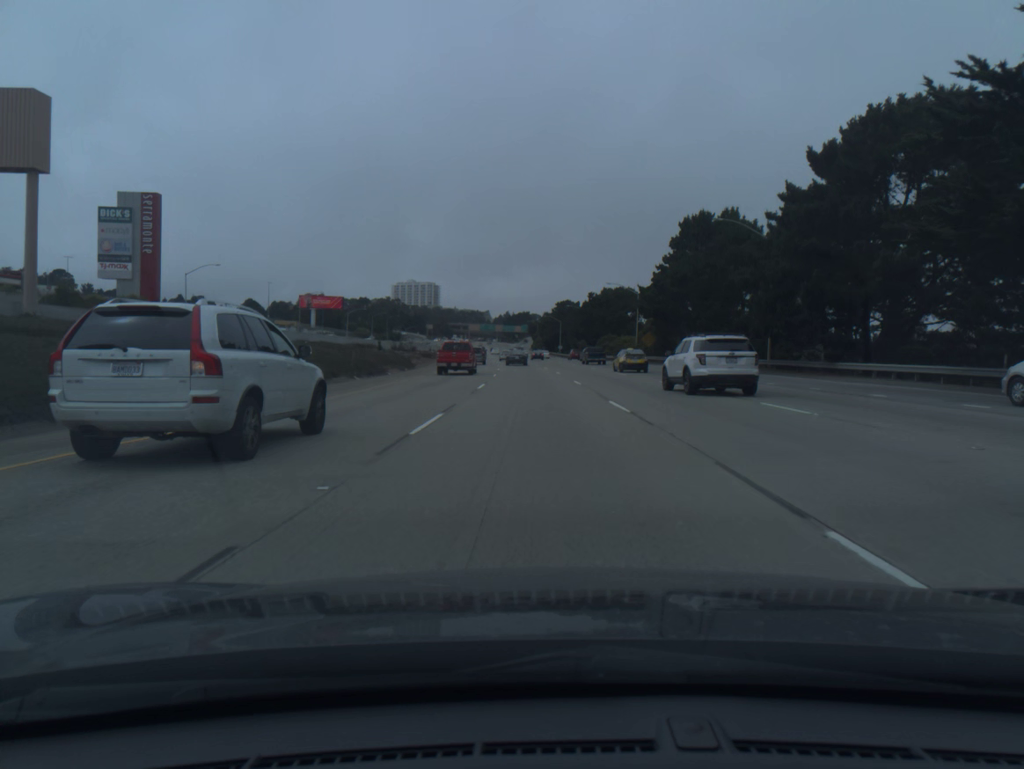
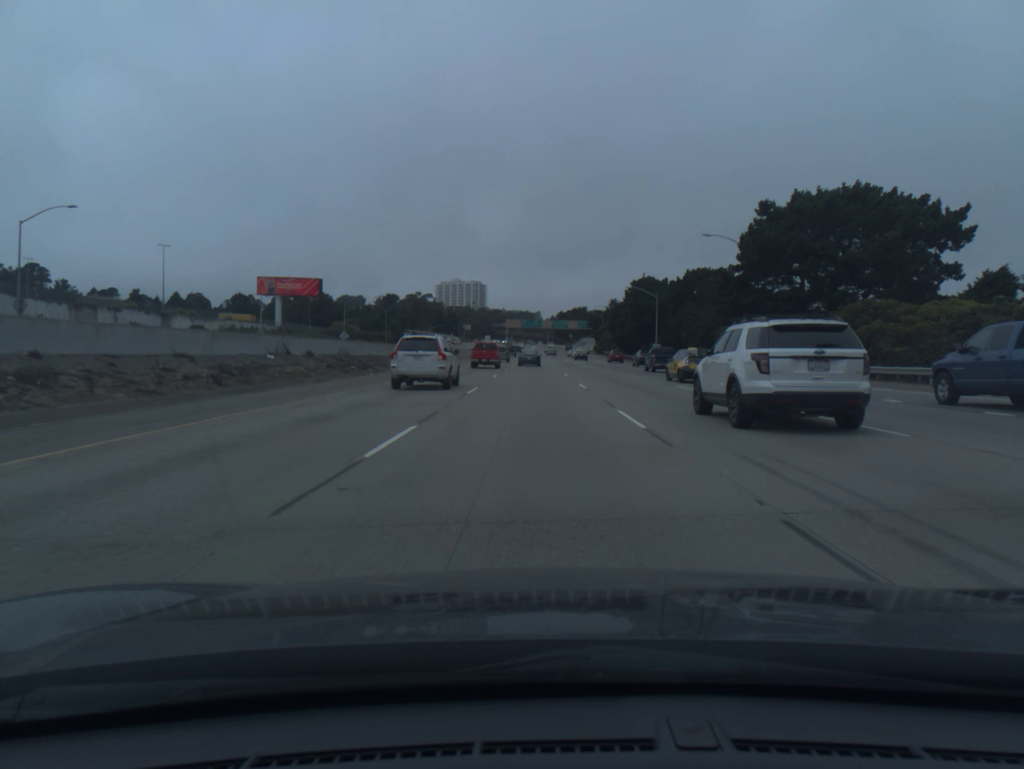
(-3.0, +91.1) m; -4°
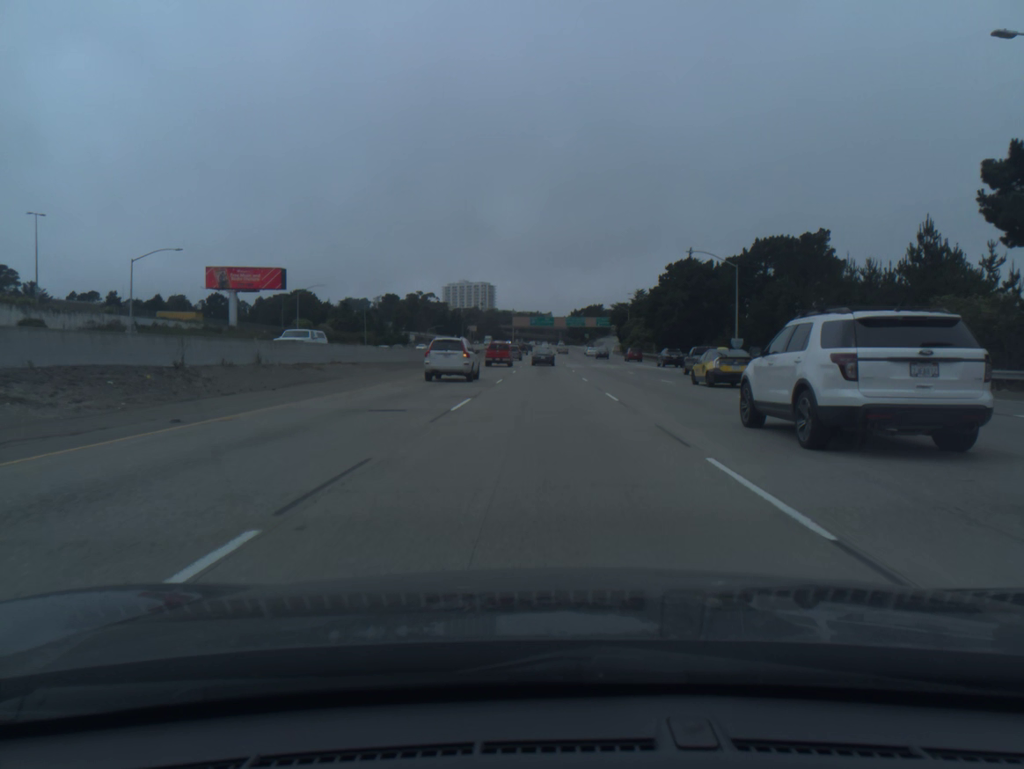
(-0.3, +36.6) m; -1°
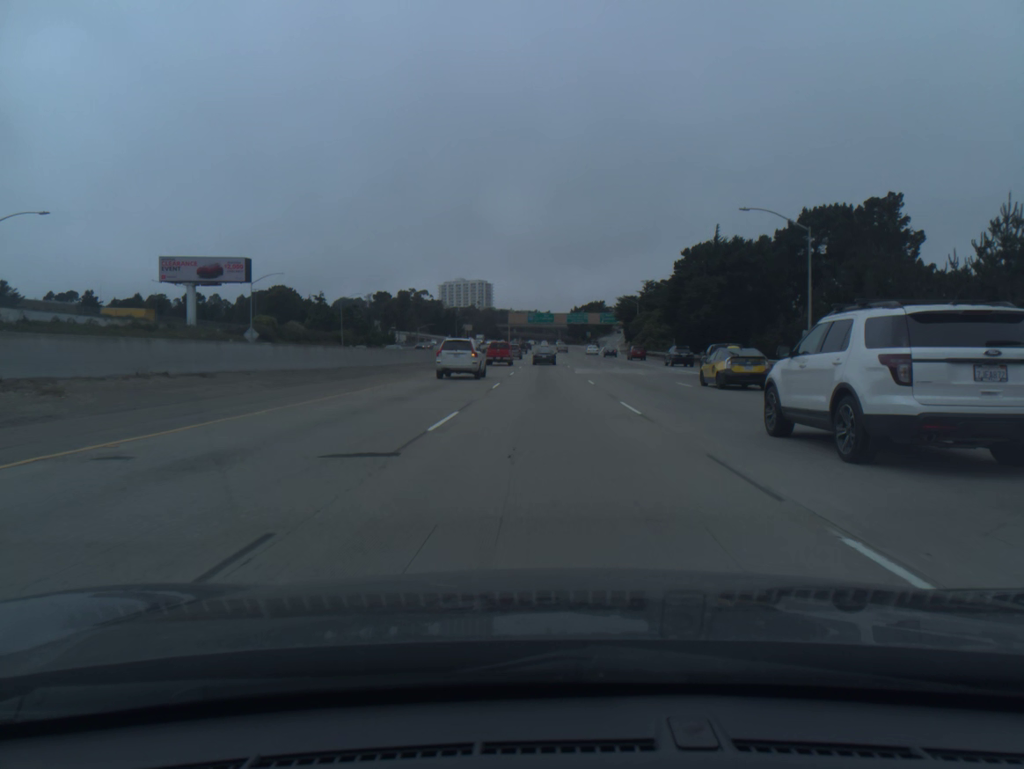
(0.0, +18.3) m; 0°
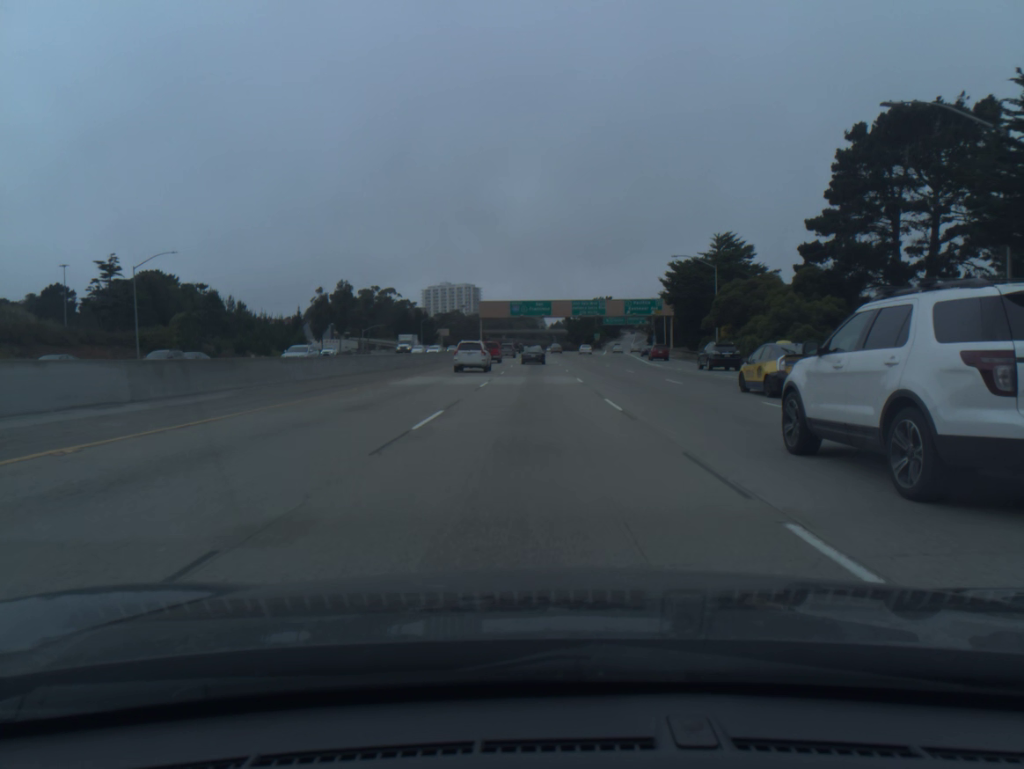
(+0.6, +73.0) m; 0°
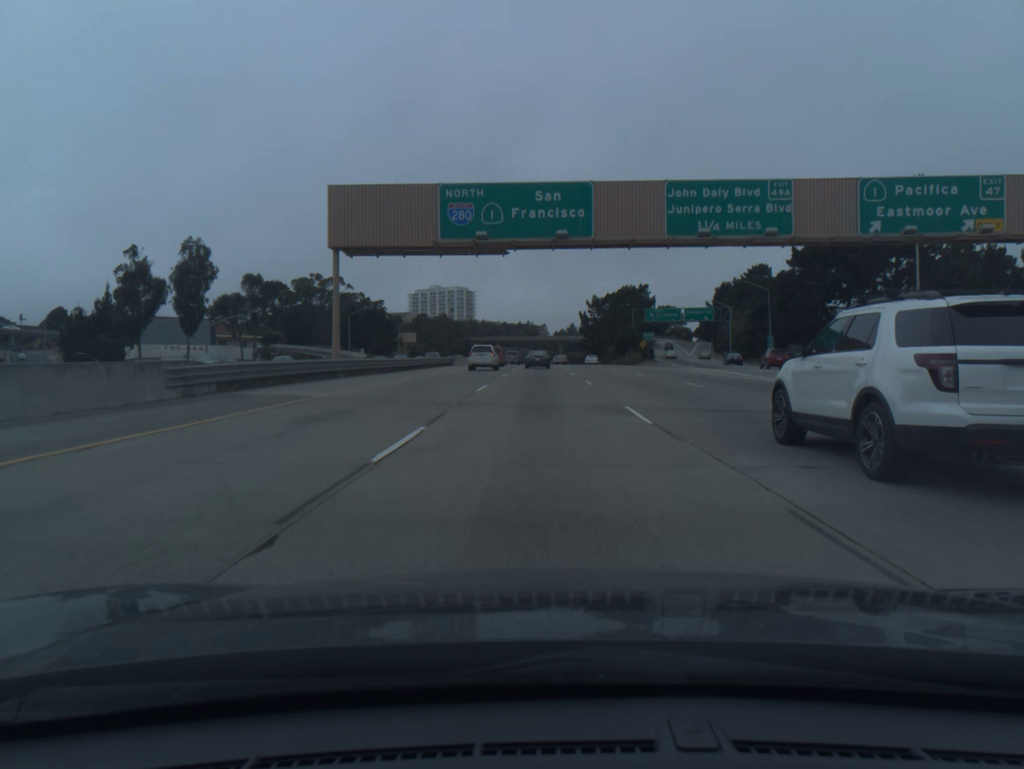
(-0.3, +90.8) m; 0°
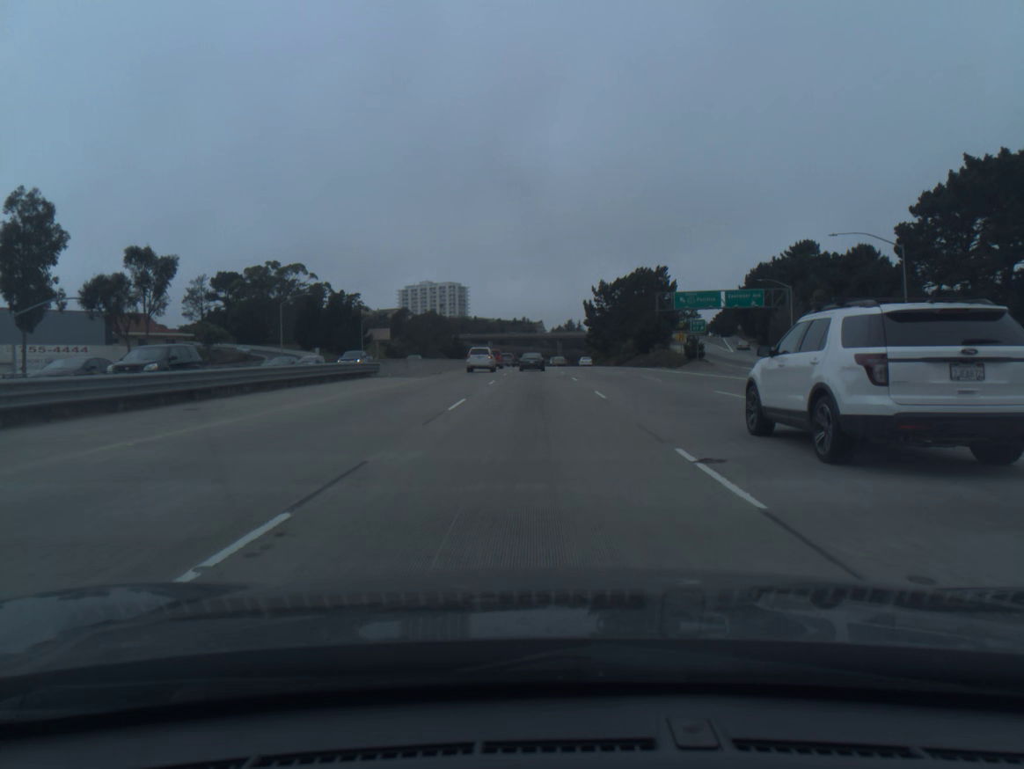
(+0.1, +36.2) m; 0°
